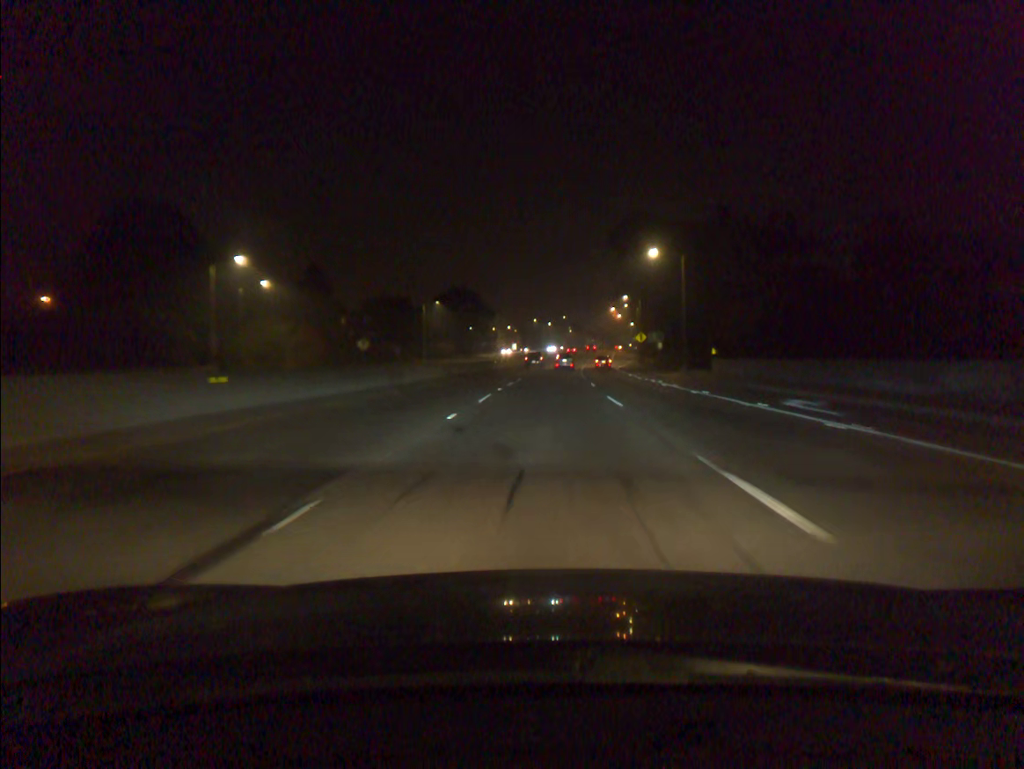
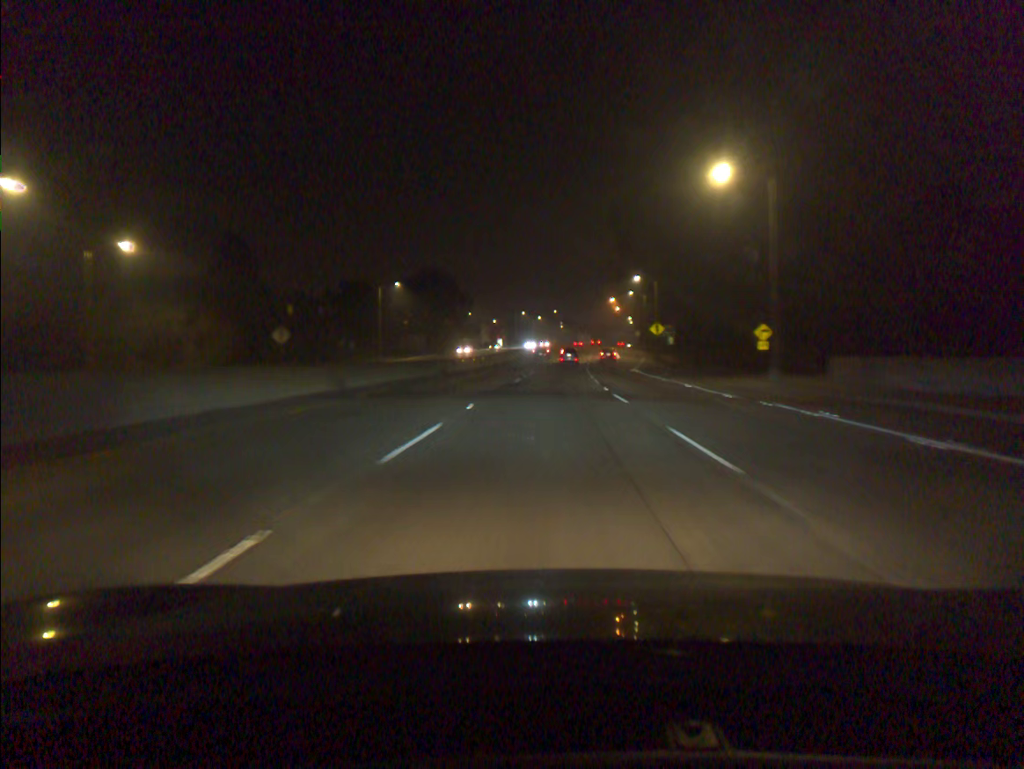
(+0.2, +25.6) m; +1°
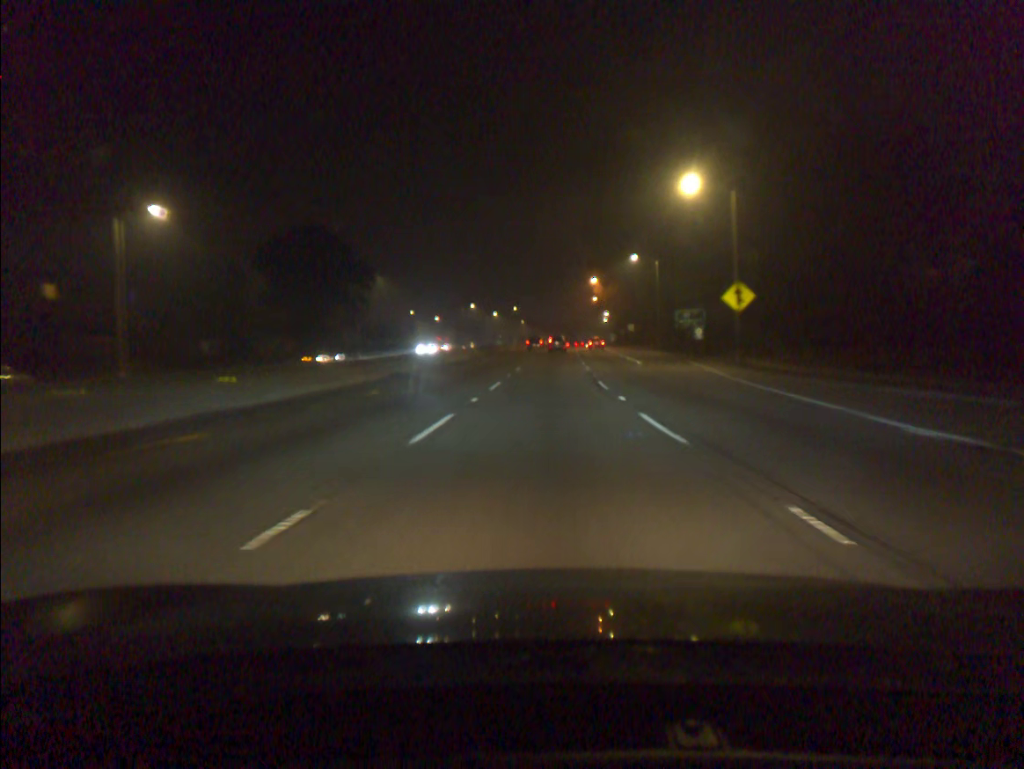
(+1.3, +51.8) m; +3°
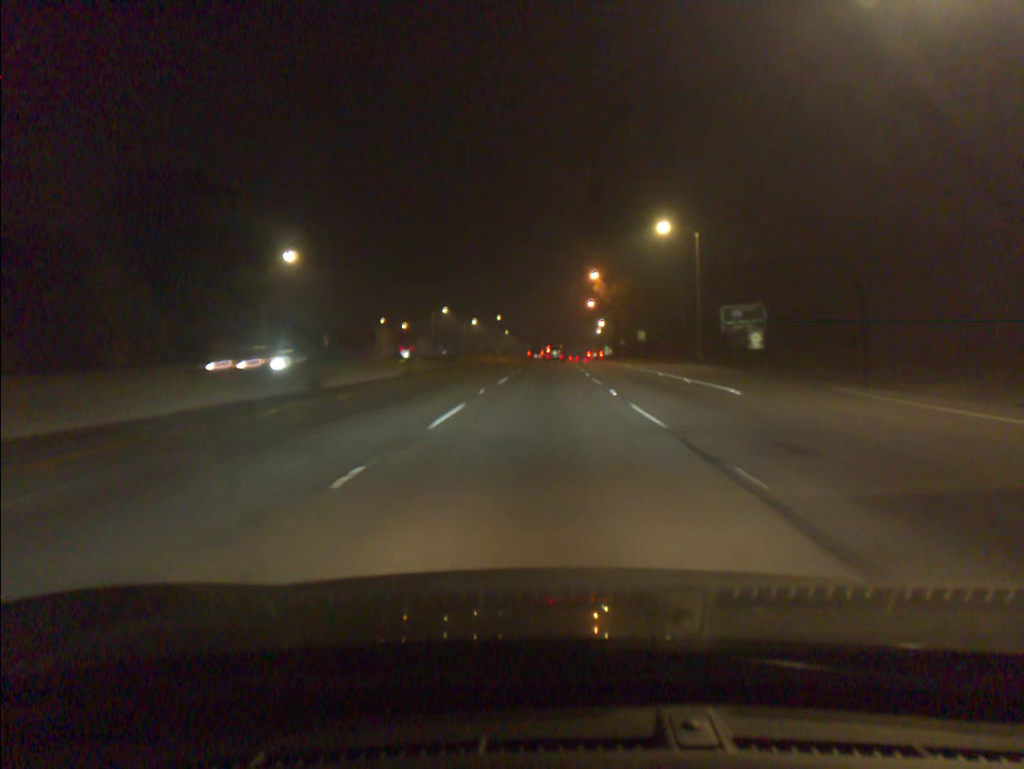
(+0.3, +26.9) m; +1°
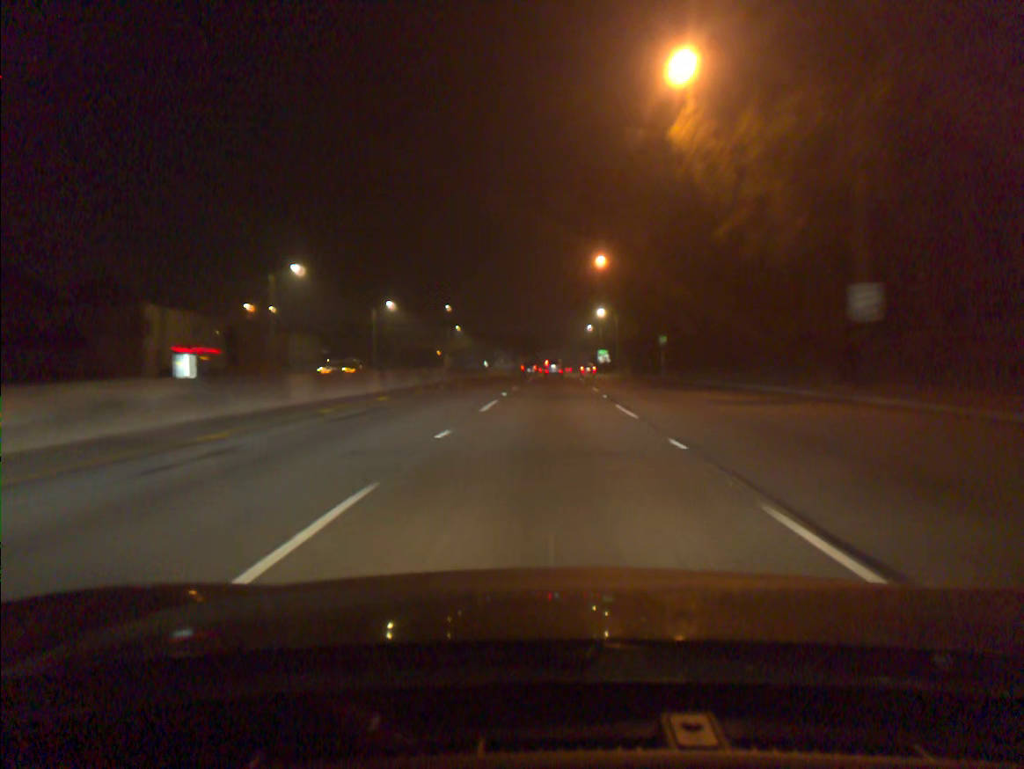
(+1.1, +69.5) m; +2°
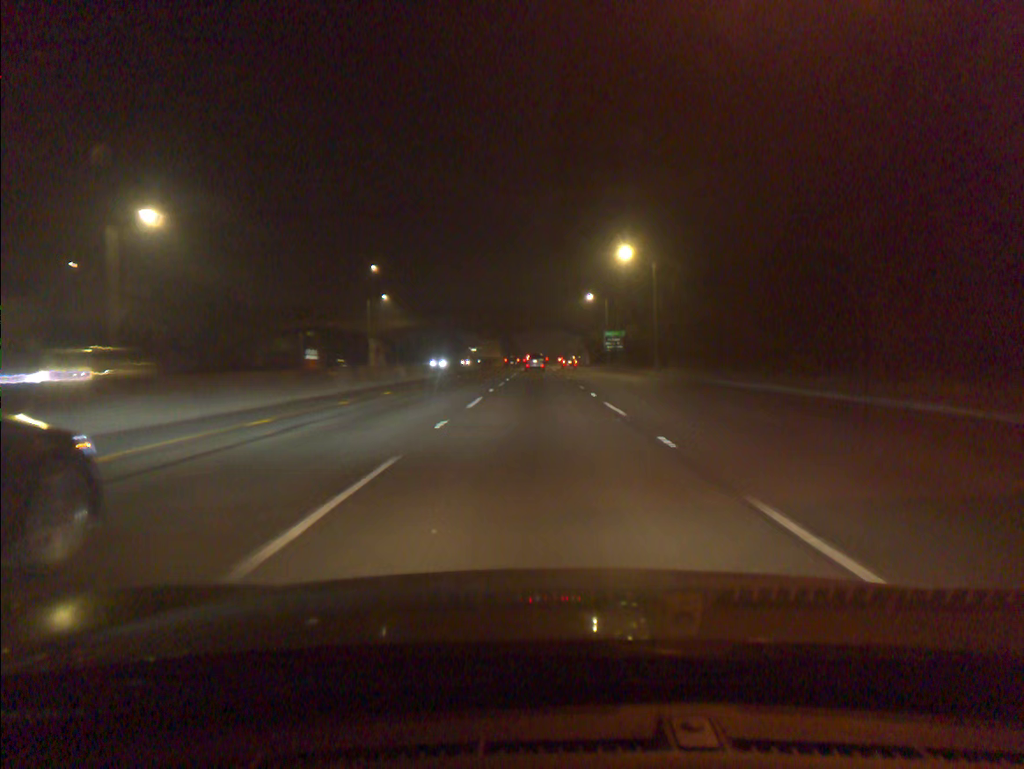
(+1.0, +57.1) m; +1°
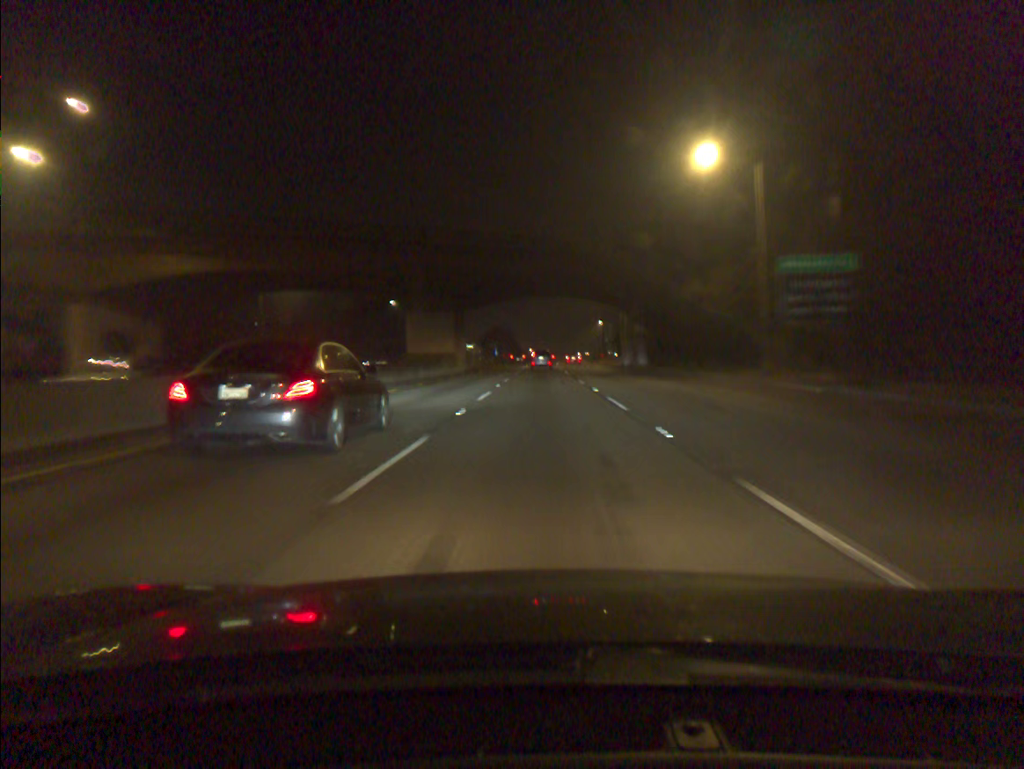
(-0.2, +72.2) m; 0°
